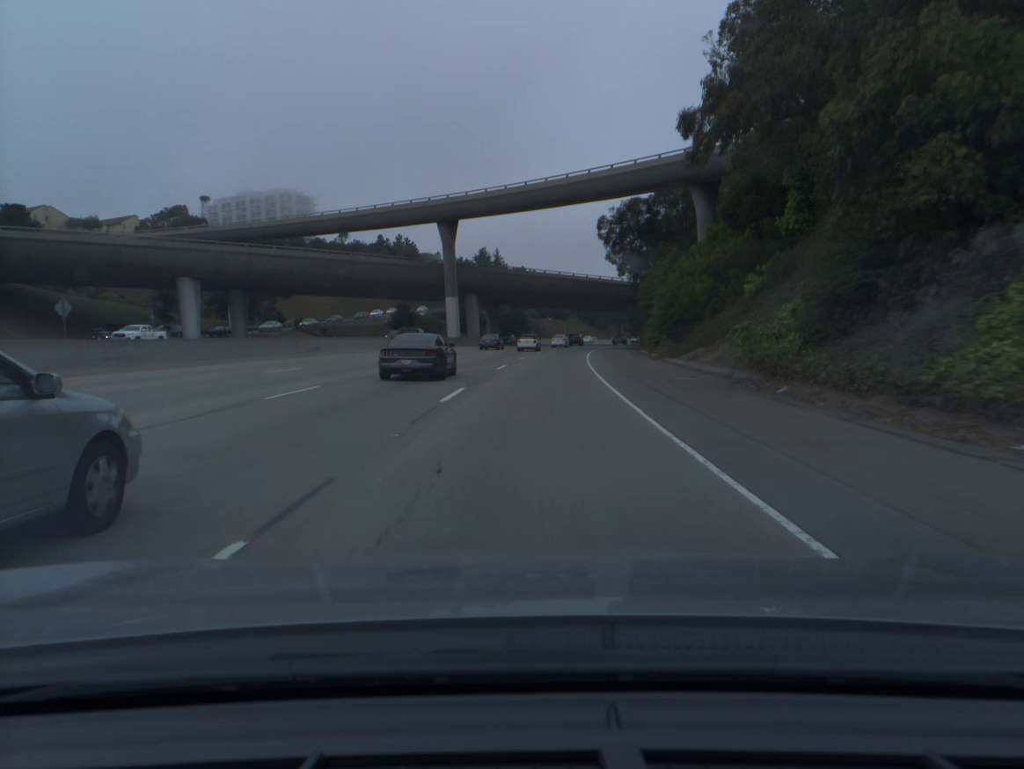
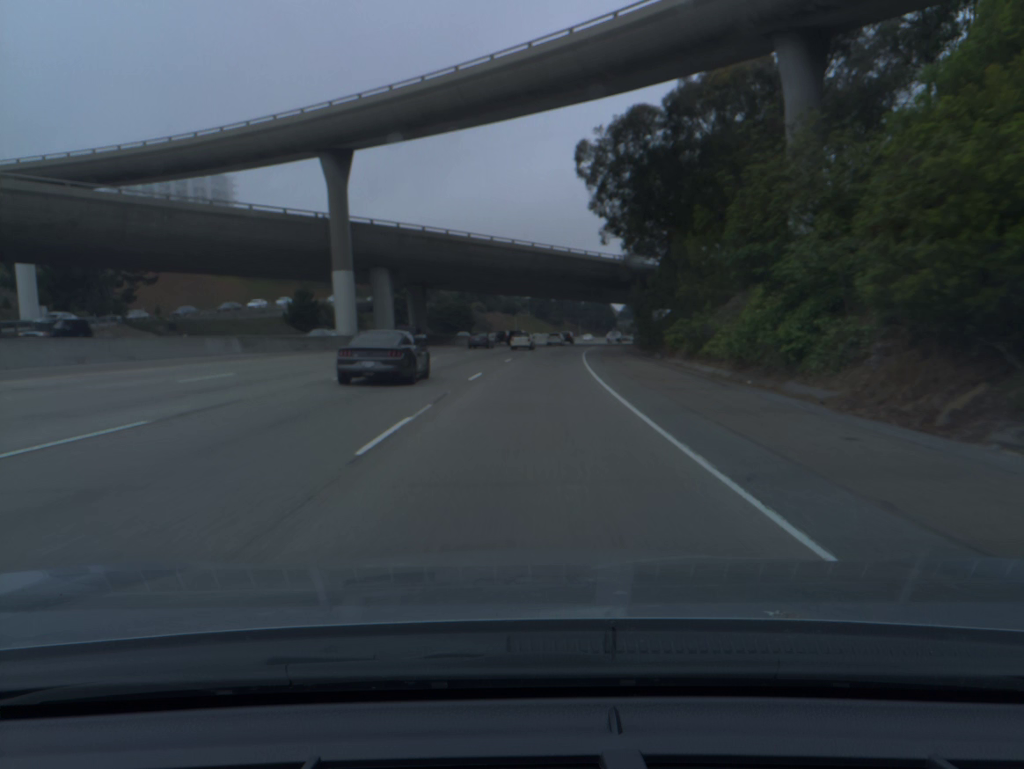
(+1.1, +34.3) m; +4°
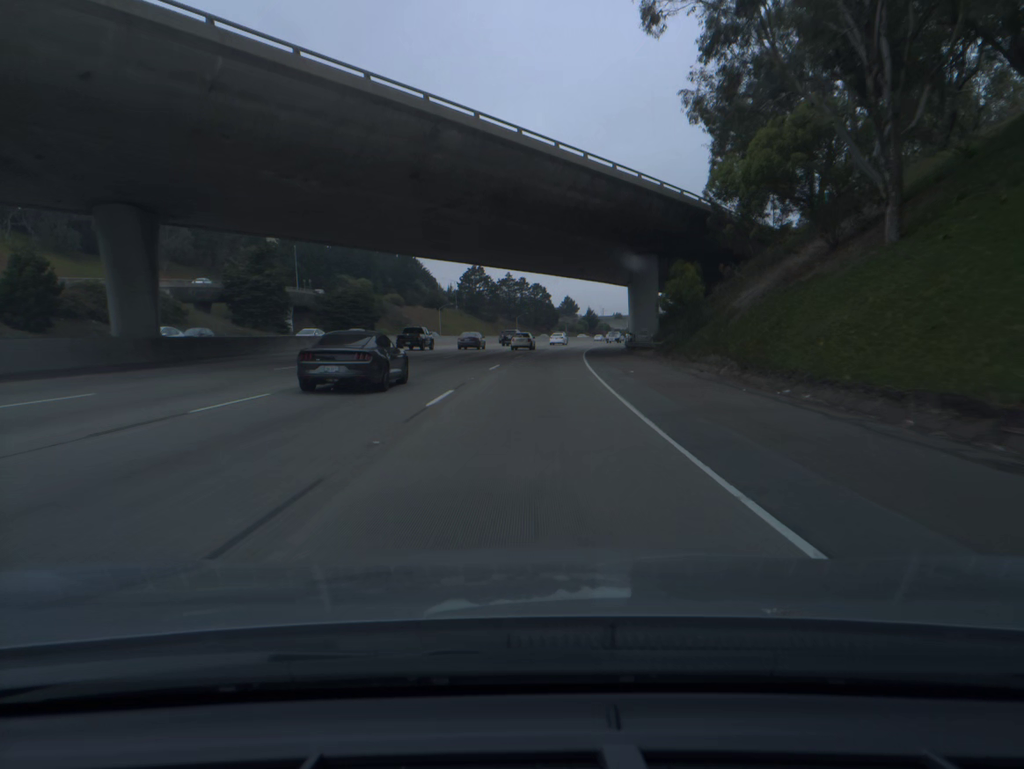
(+2.1, +51.1) m; +5°
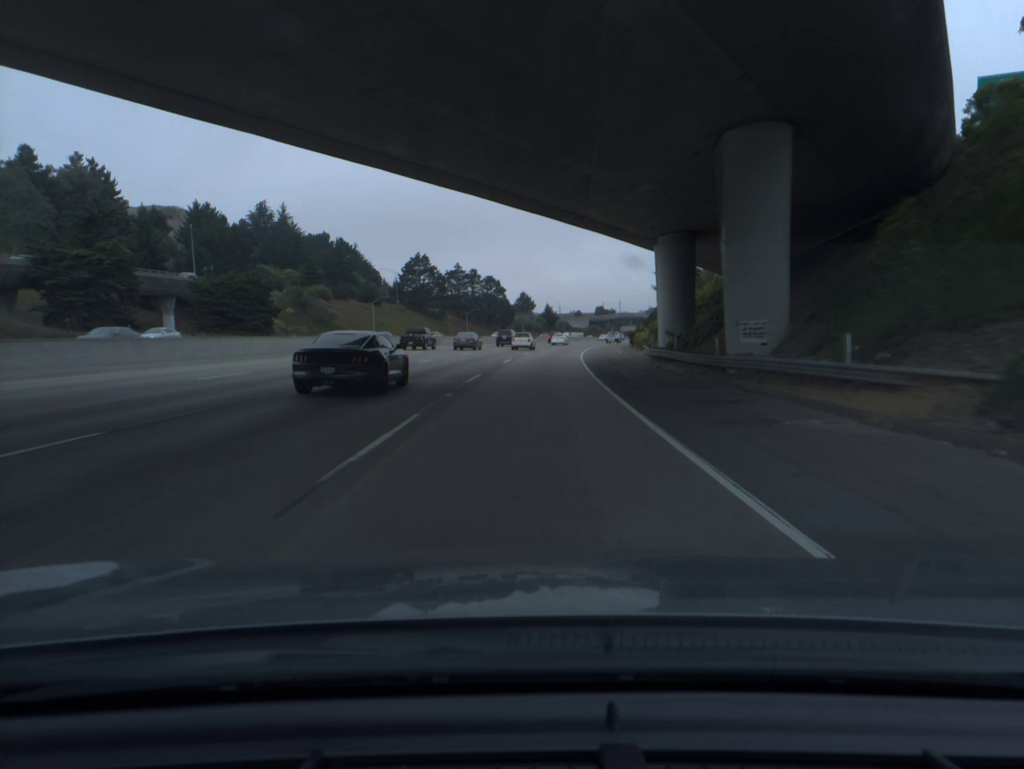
(+1.0, +34.2) m; +3°
